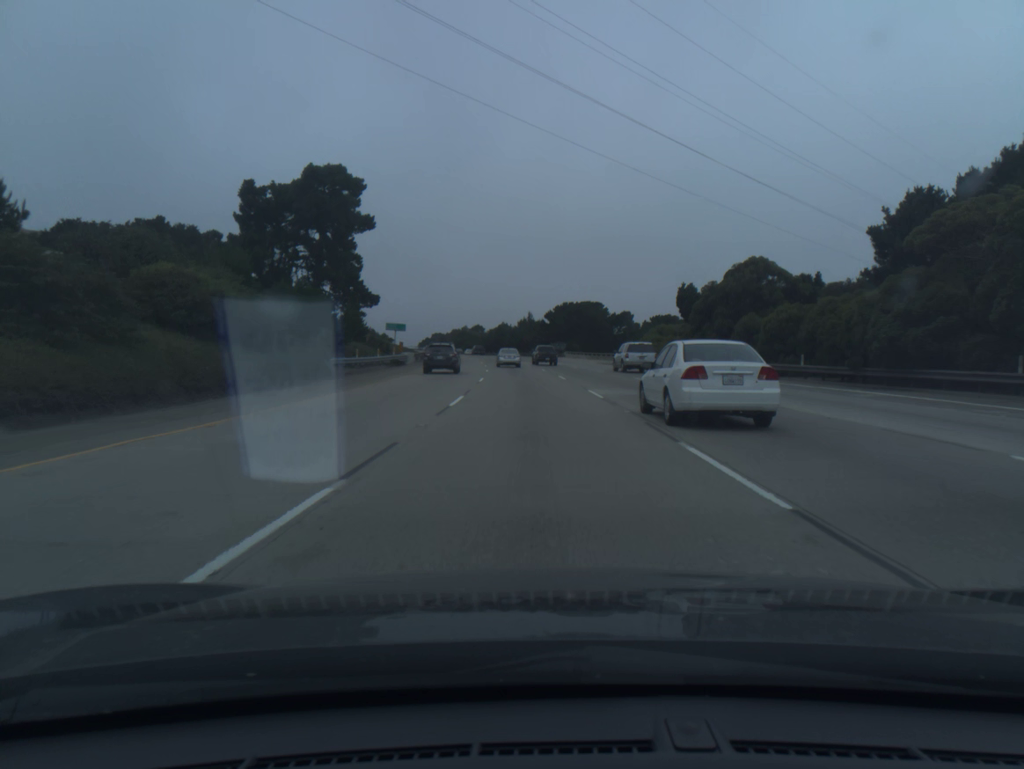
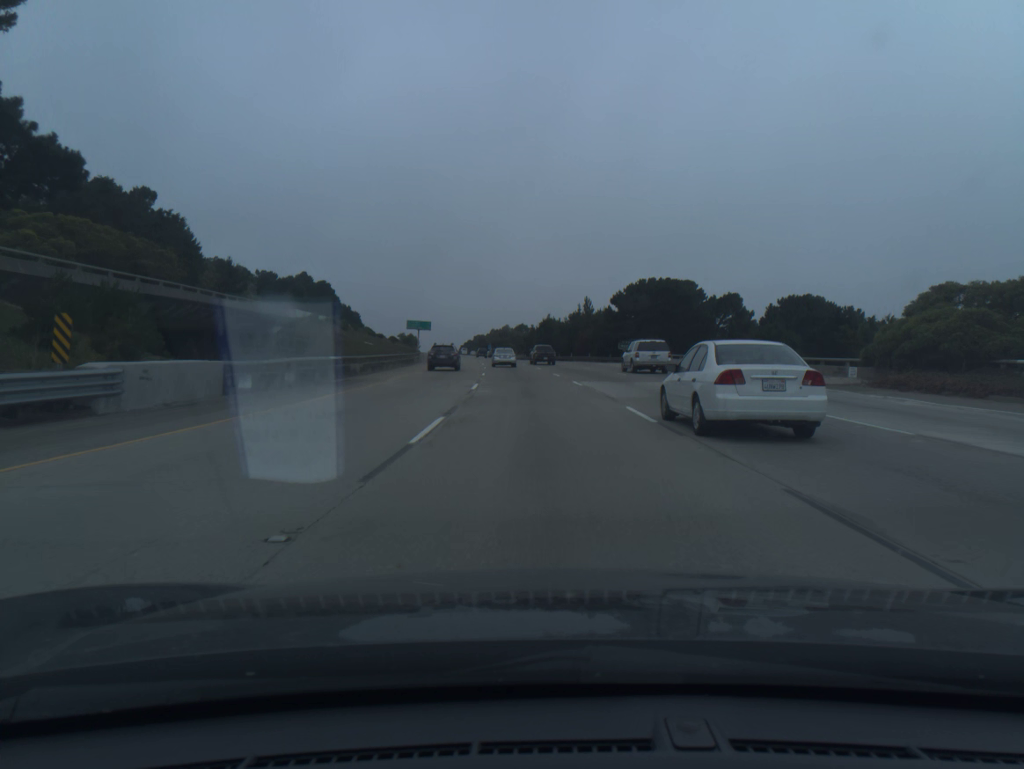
(-1.6, +51.2) m; -4°
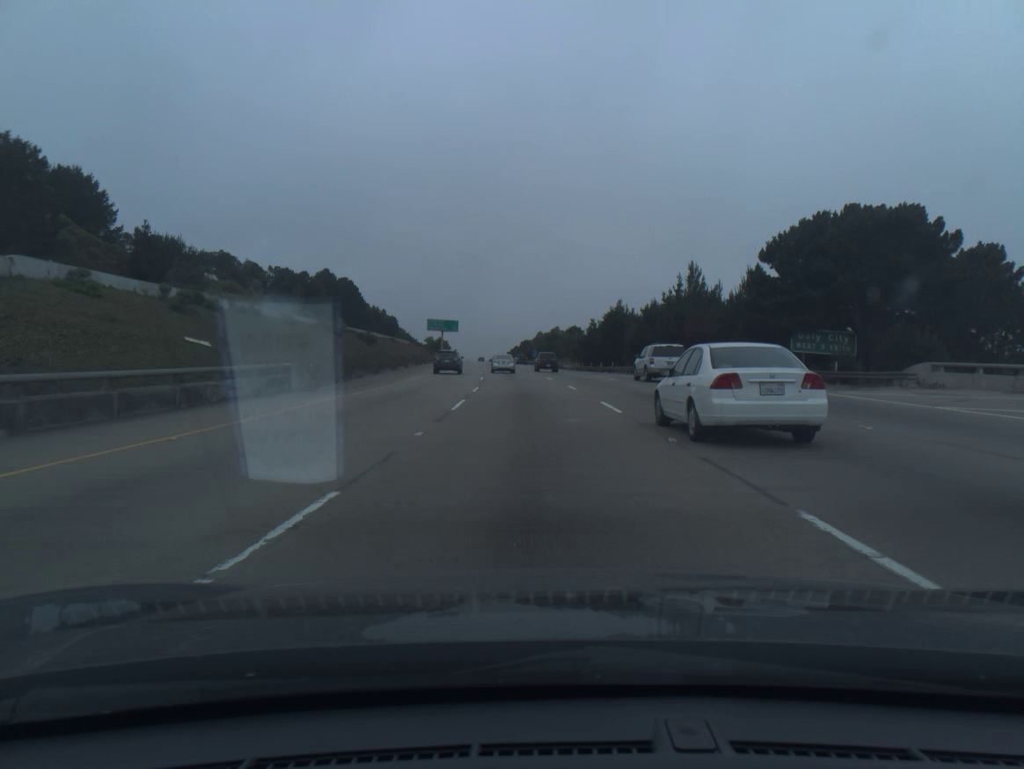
(-1.6, +50.9) m; -4°
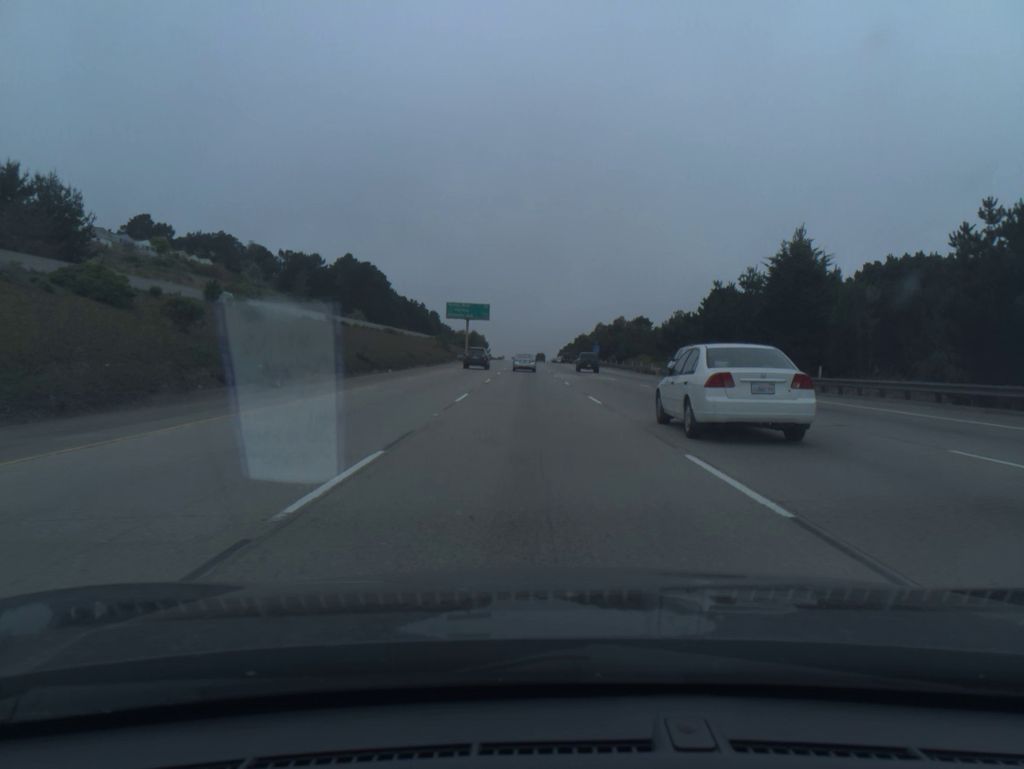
(-1.7, +50.6) m; -4°
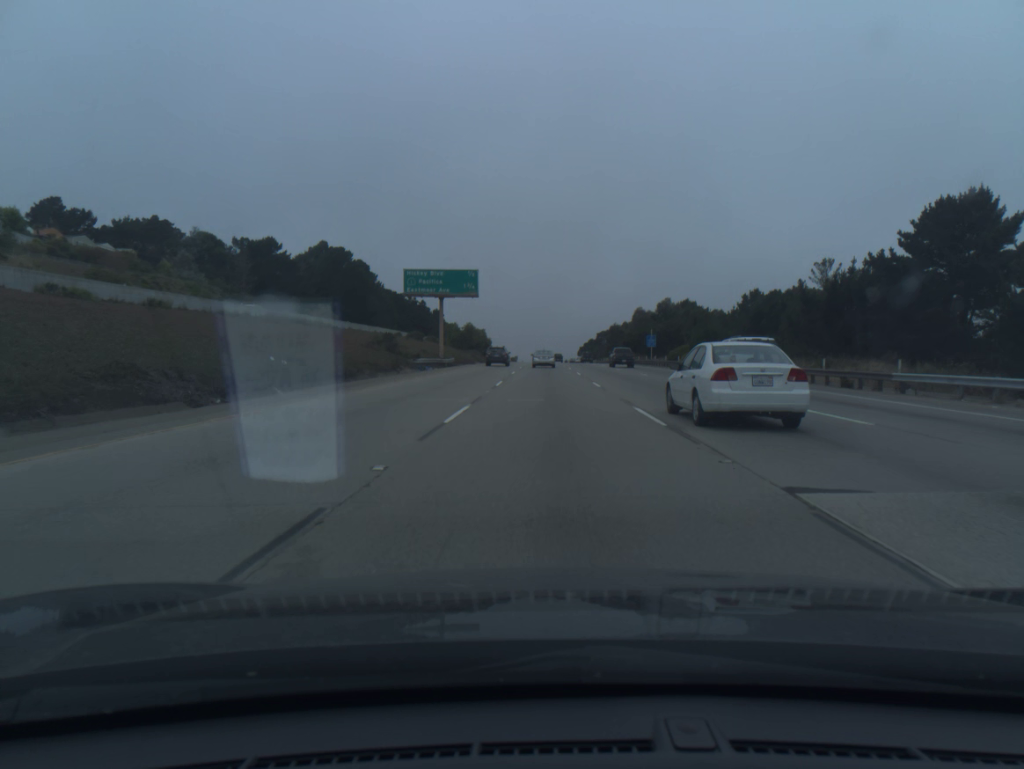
(-0.9, +50.7) m; -1°
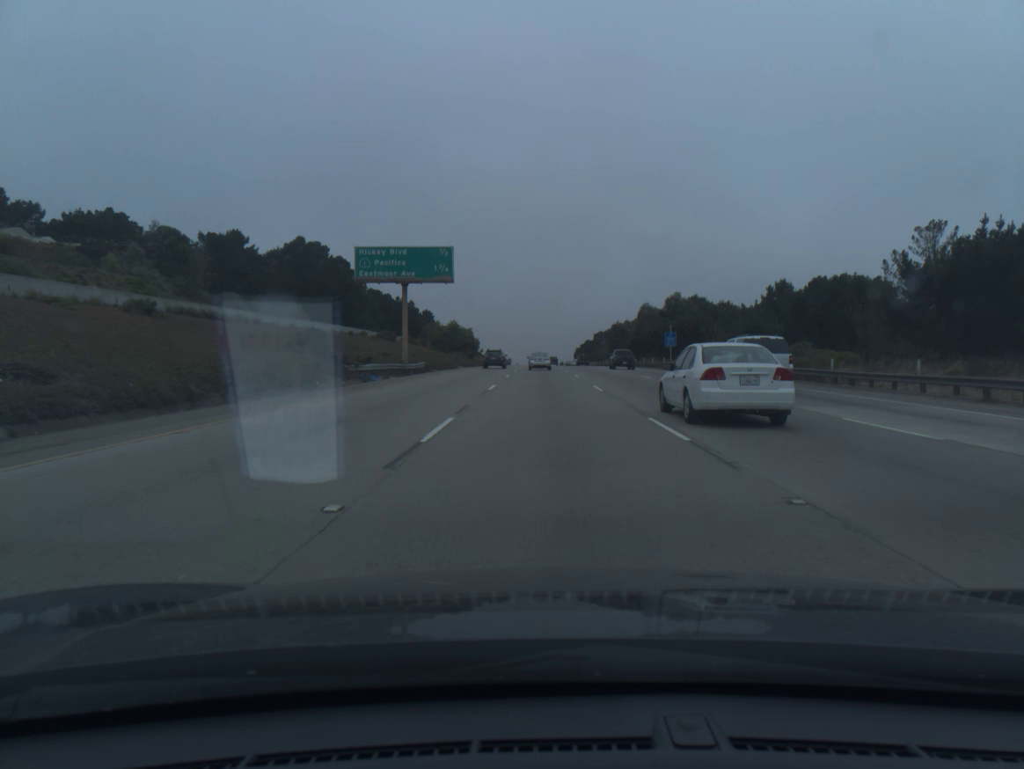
(0.0, +16.9) m; 0°
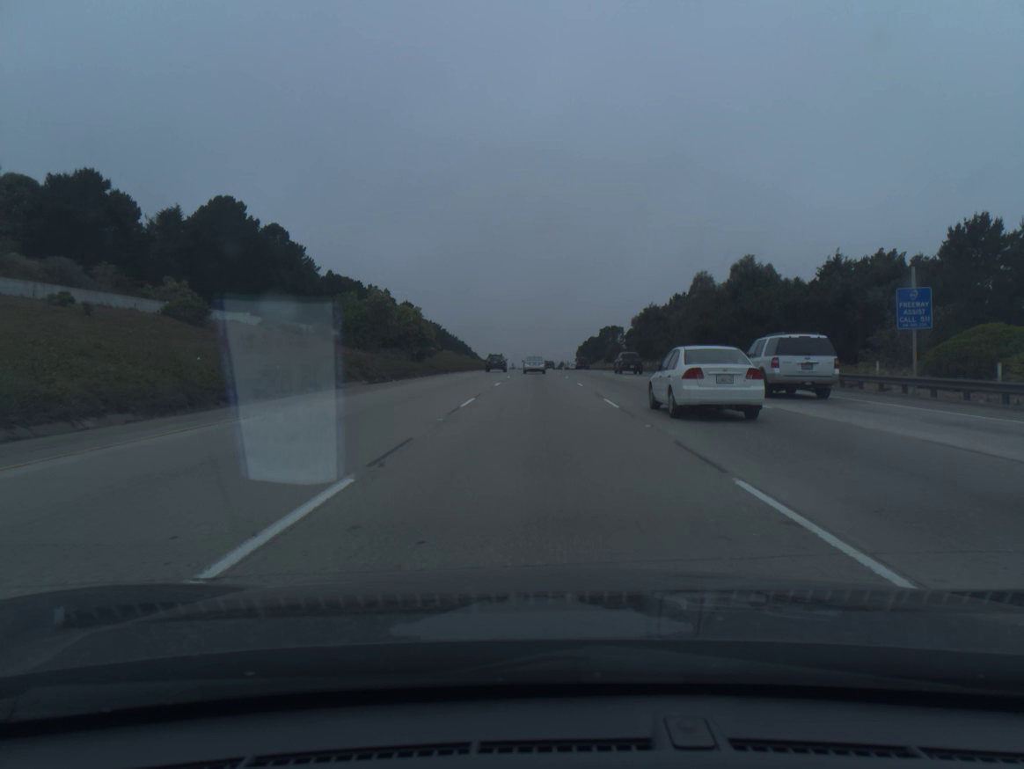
(+0.2, +50.9) m; 0°
